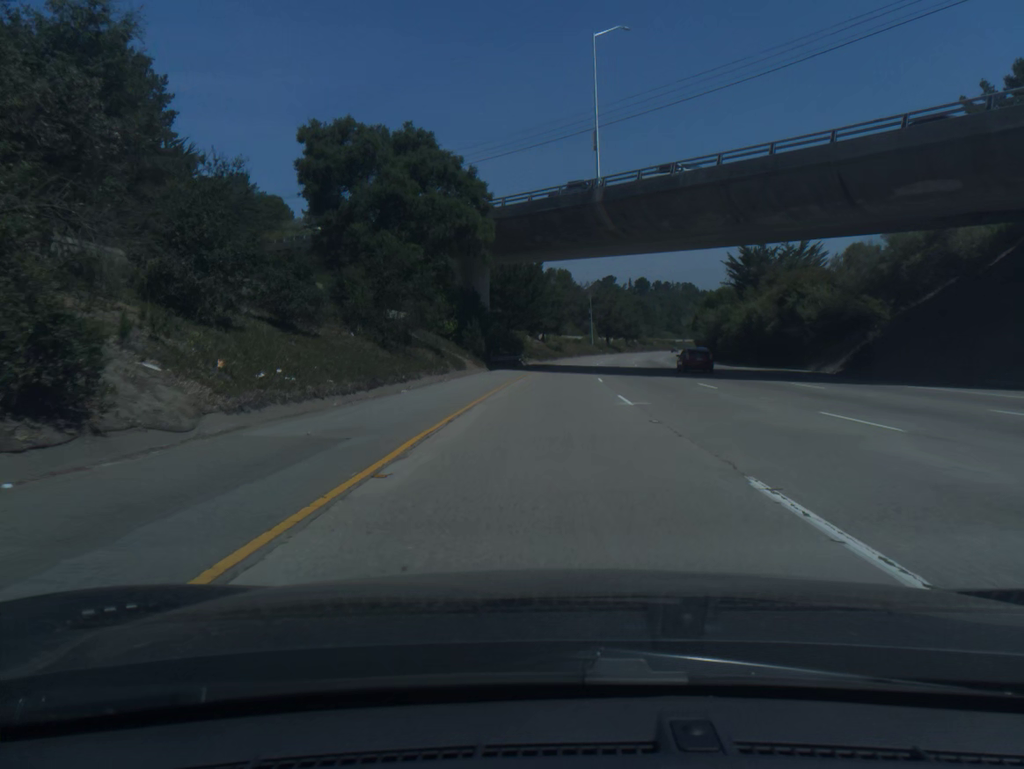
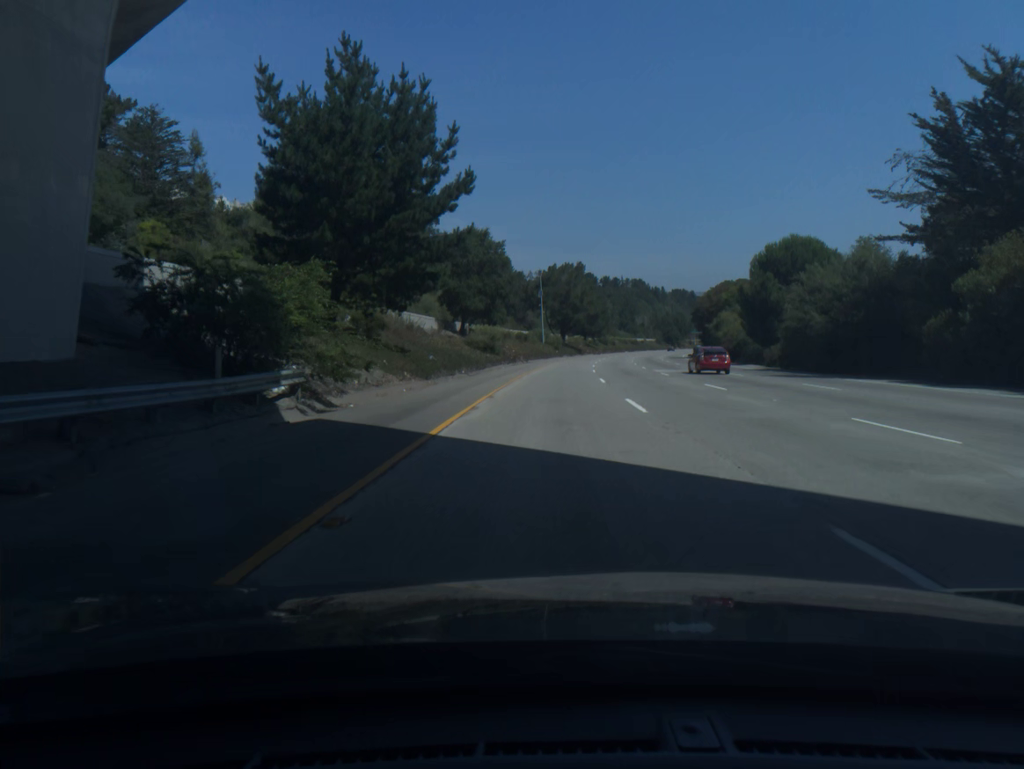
(+2.2, +60.5) m; +4°
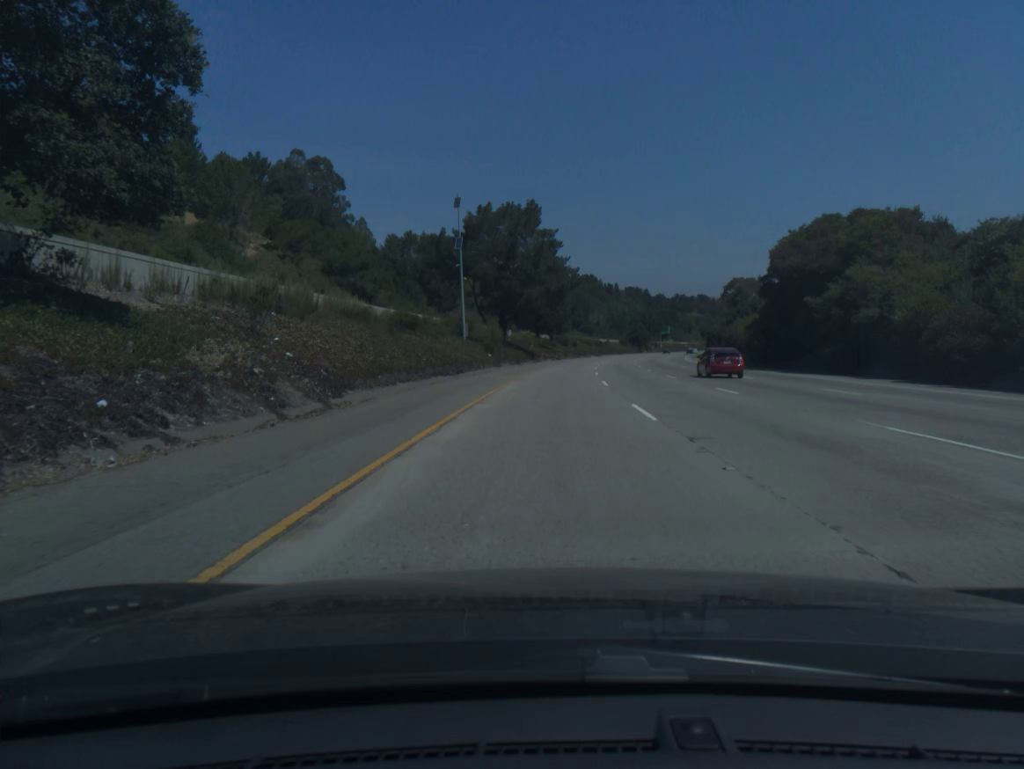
(+2.2, +60.5) m; +4°
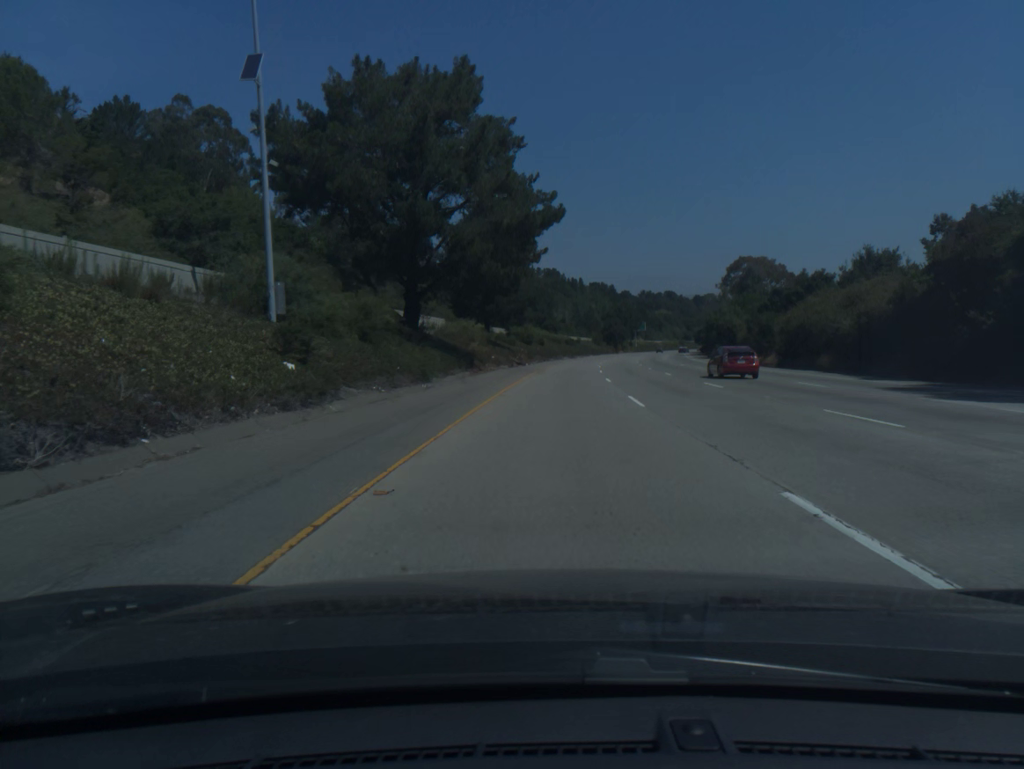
(+1.0, +40.4) m; +3°
